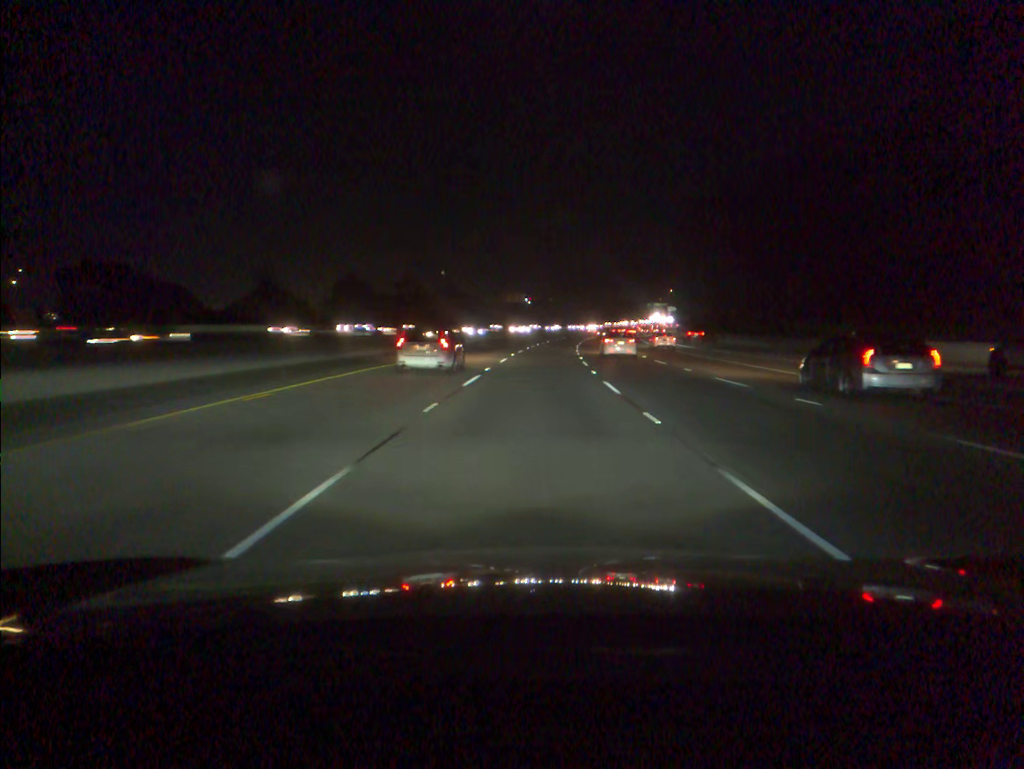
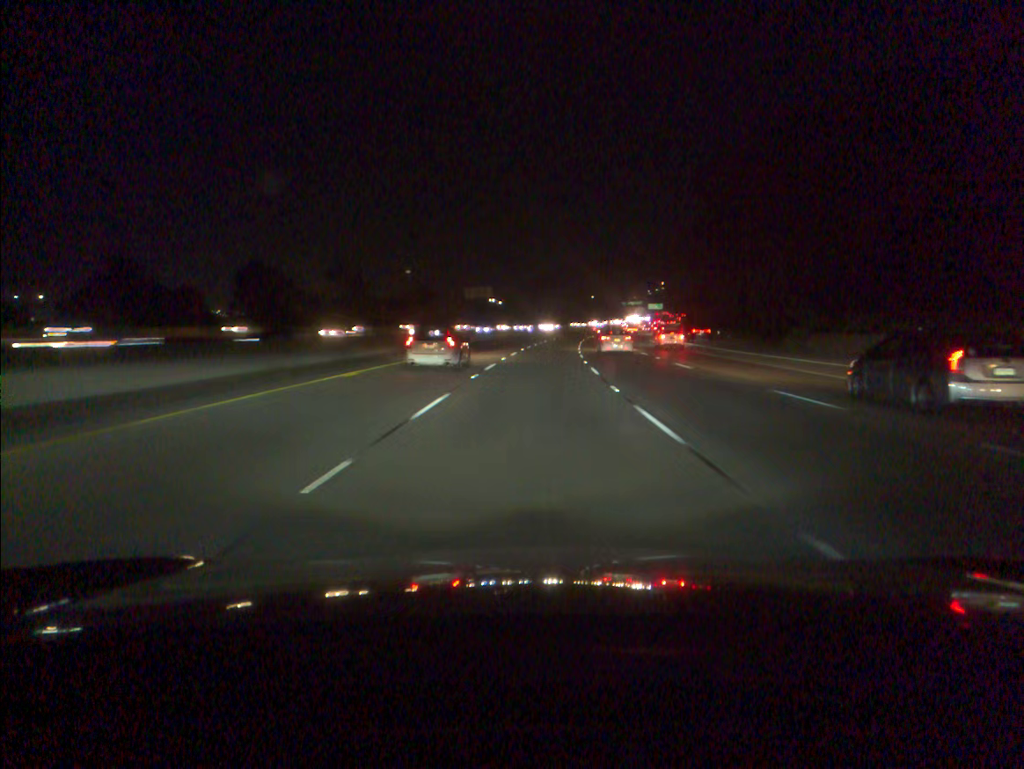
(+0.6, +36.2) m; +2°
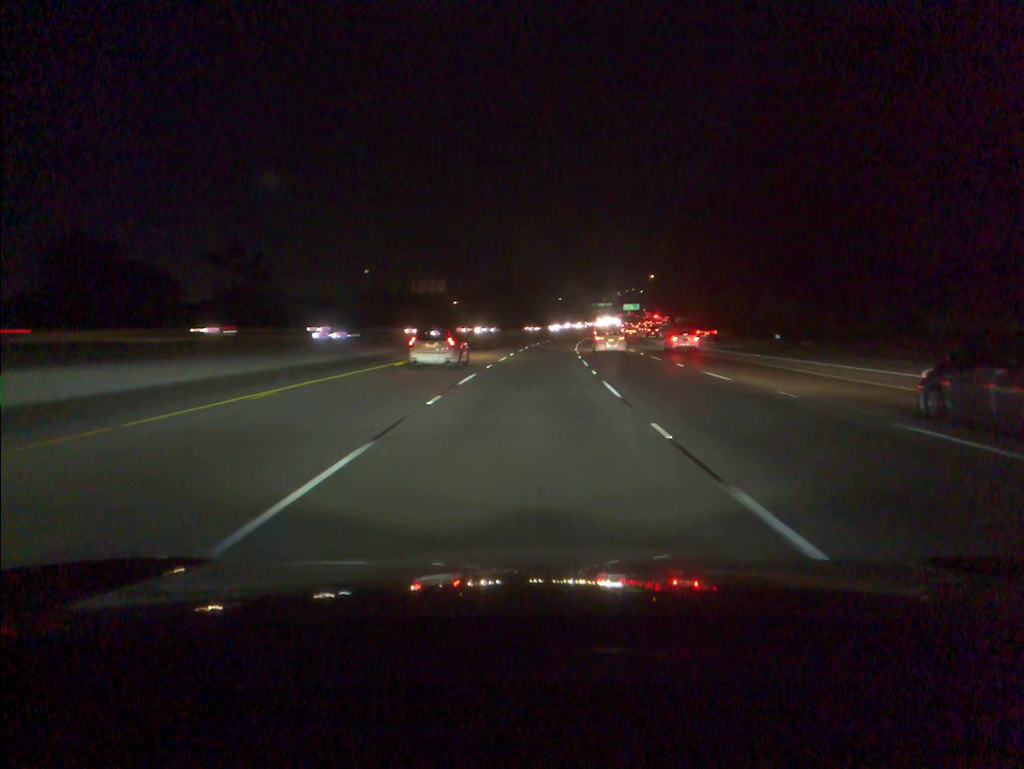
(+0.7, +36.1) m; +2°
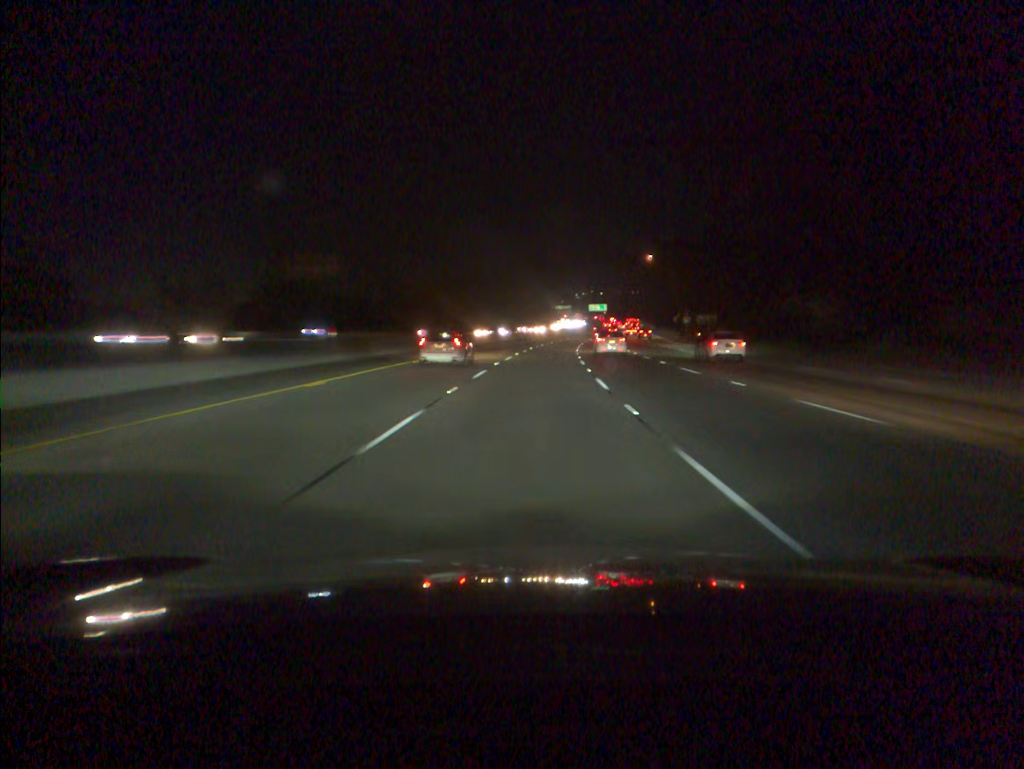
(+1.5, +54.2) m; +3°
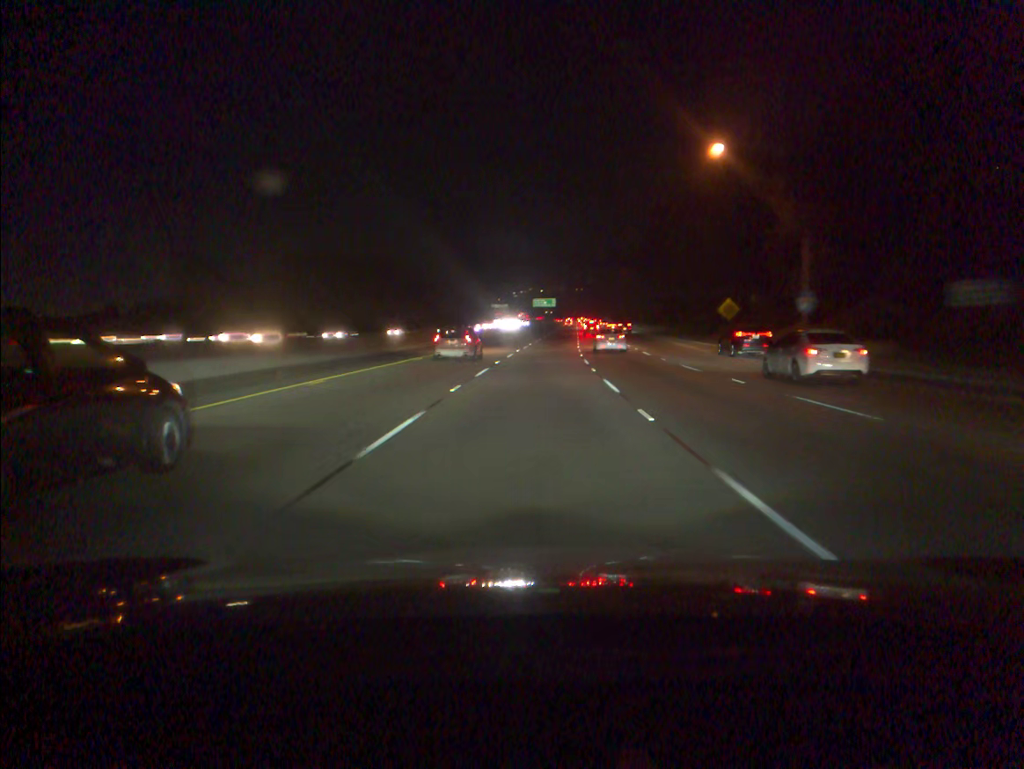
(+2.8, +72.8) m; +5°
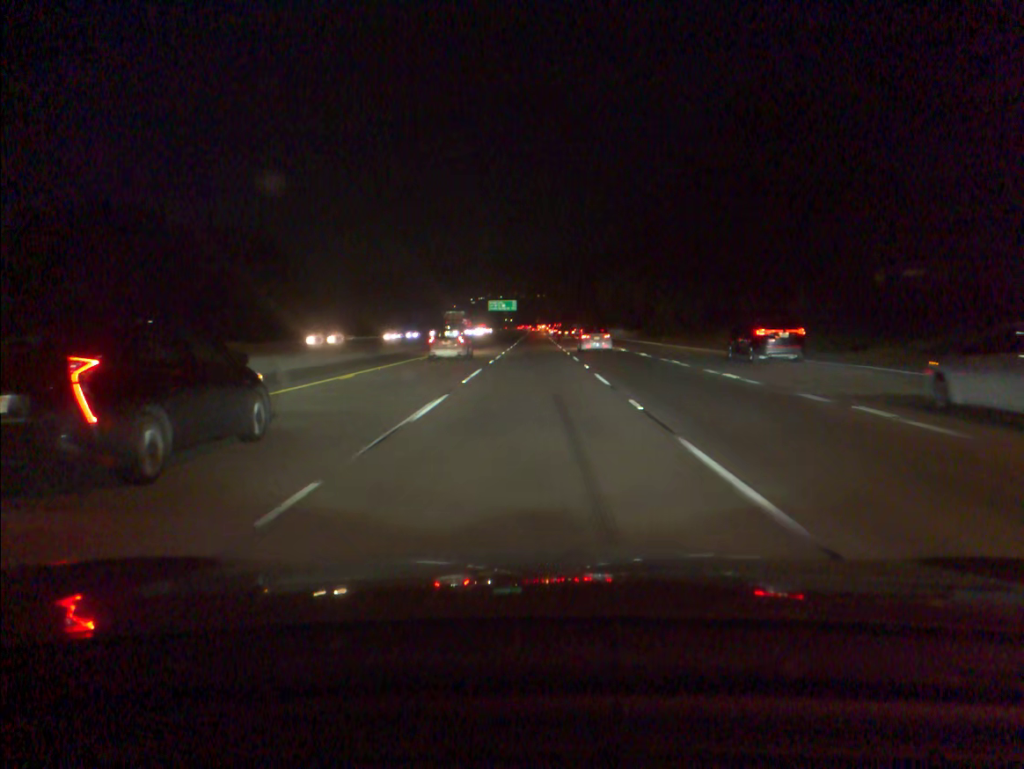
(+1.6, +54.8) m; +3°
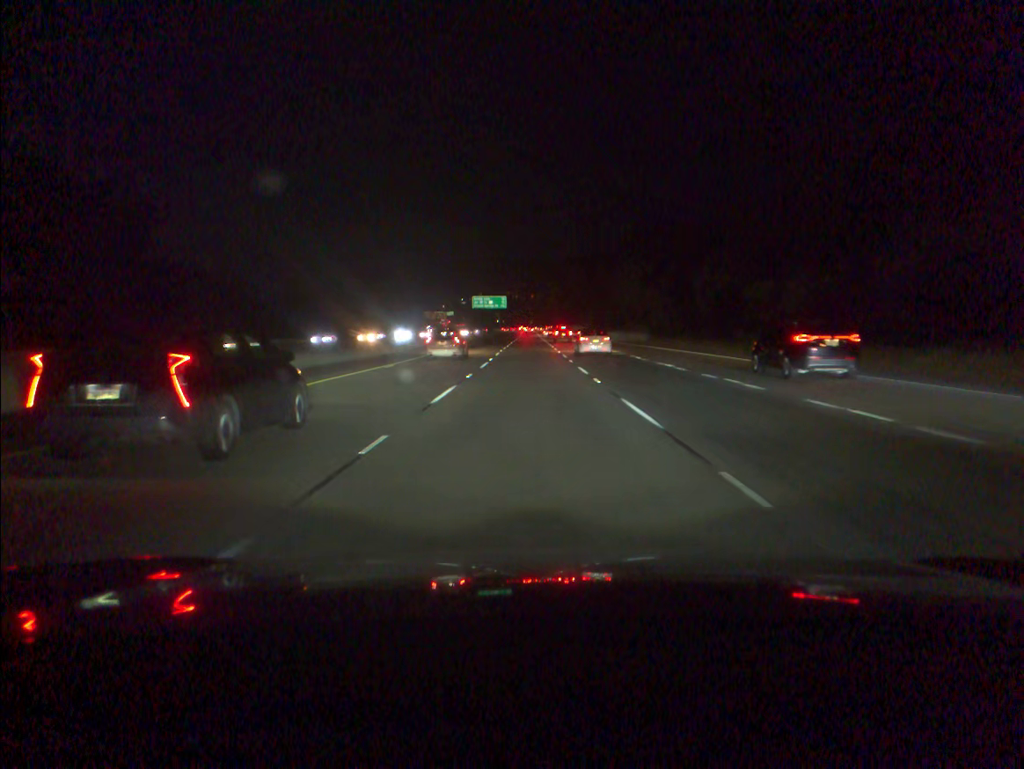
(+0.2, +36.4) m; 0°
